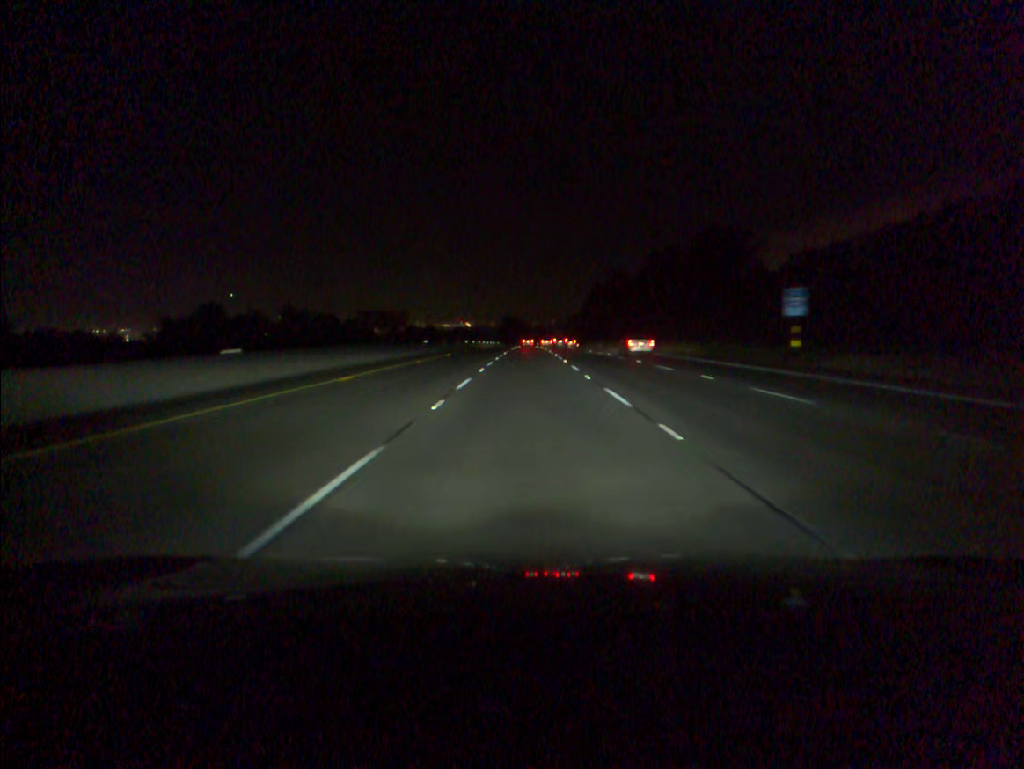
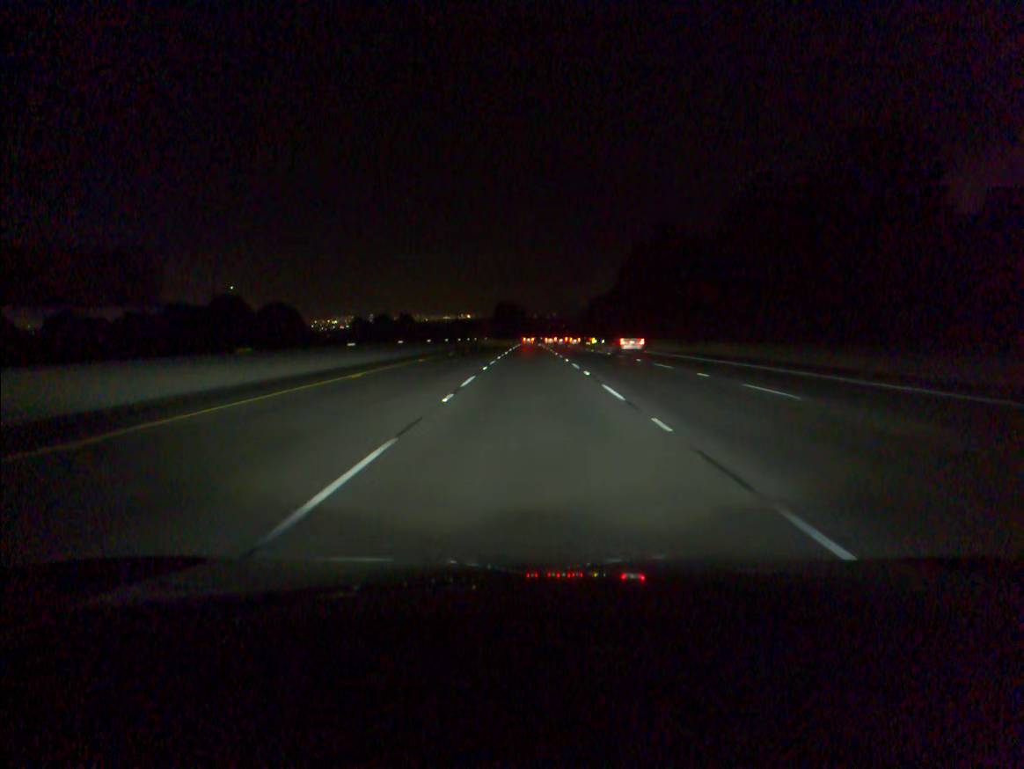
(-0.2, +72.5) m; 0°
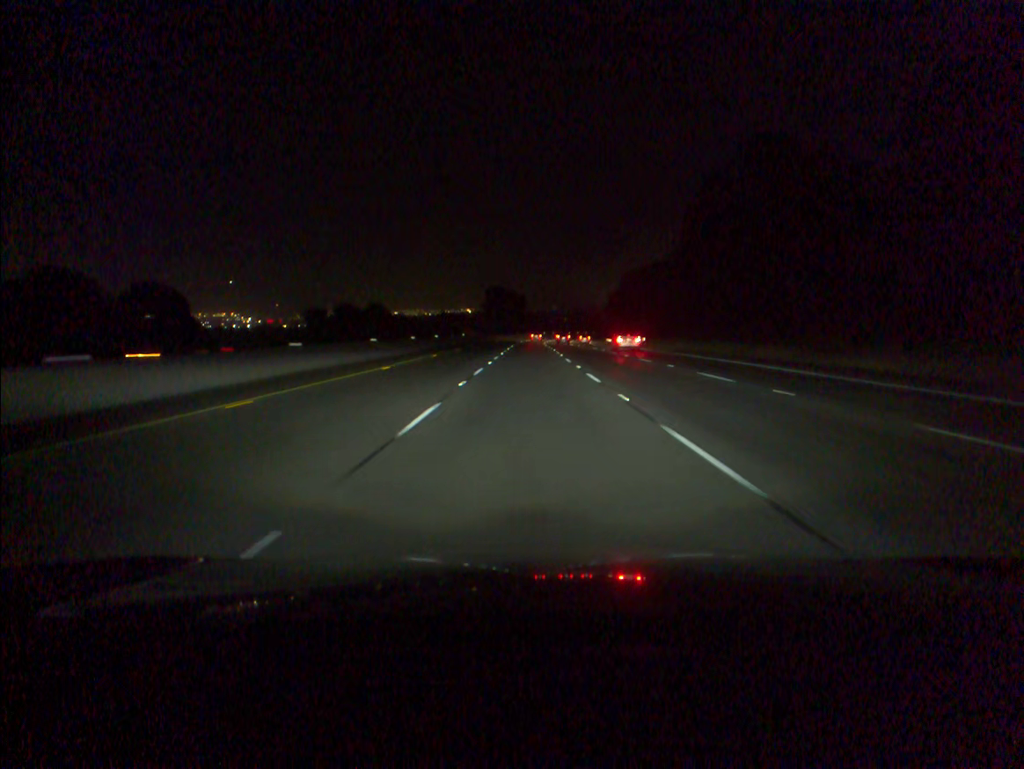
(0.0, +53.2) m; 0°
